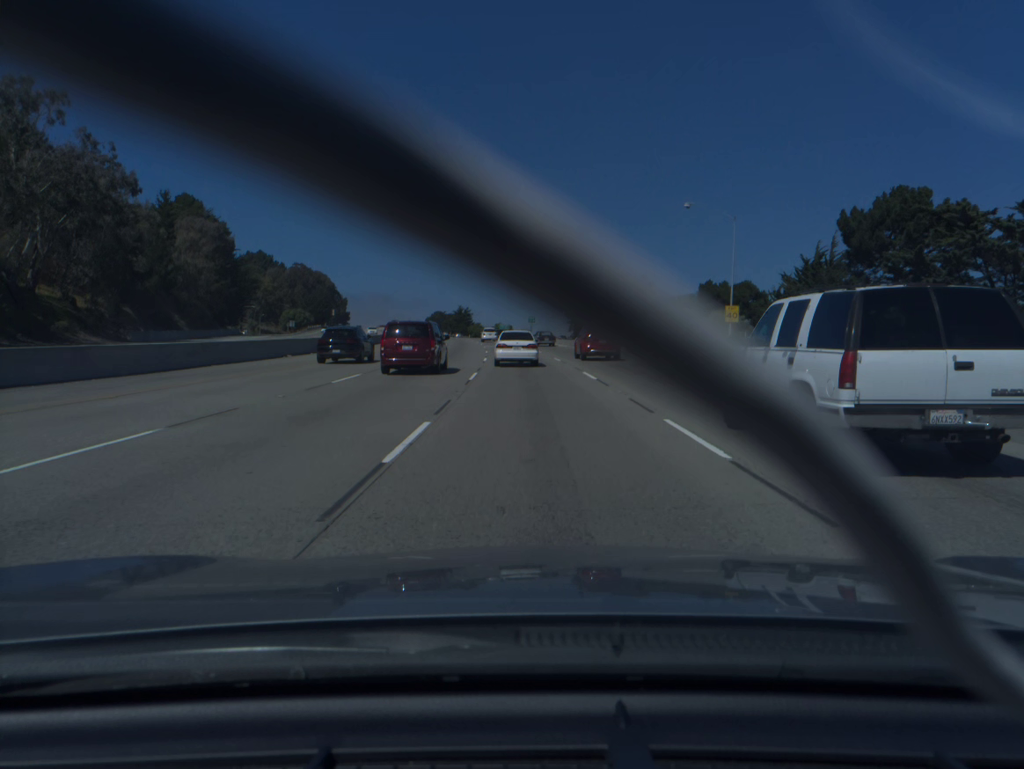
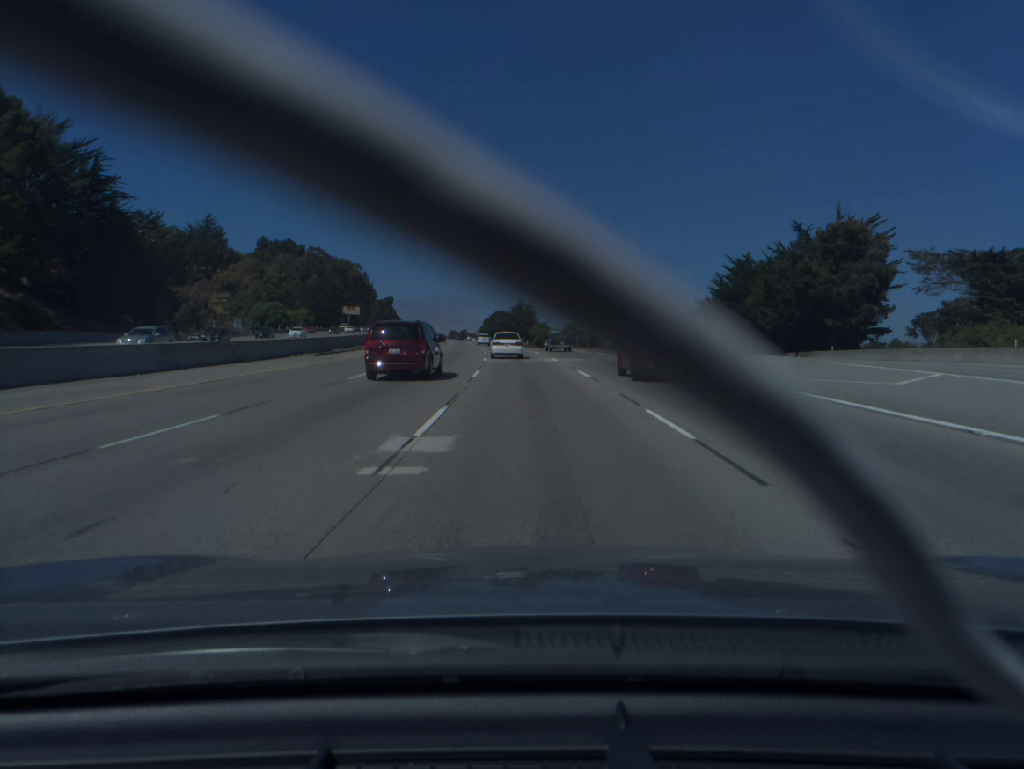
(-3.9, +85.4) m; -5°
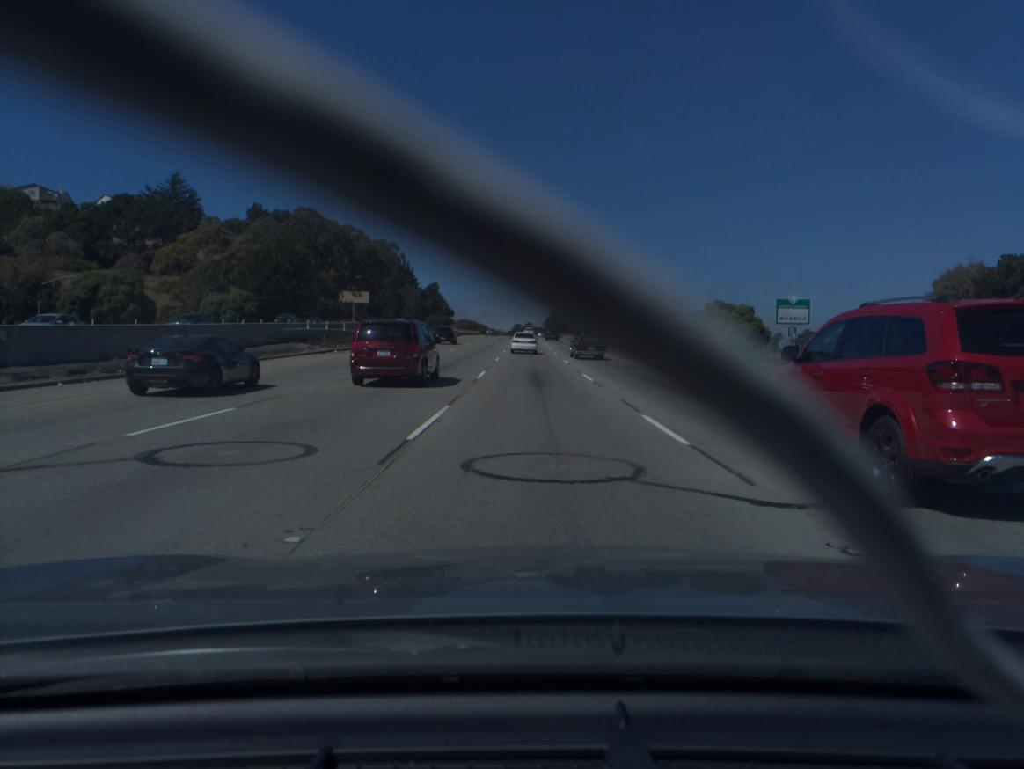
(-4.0, +87.4) m; -5°
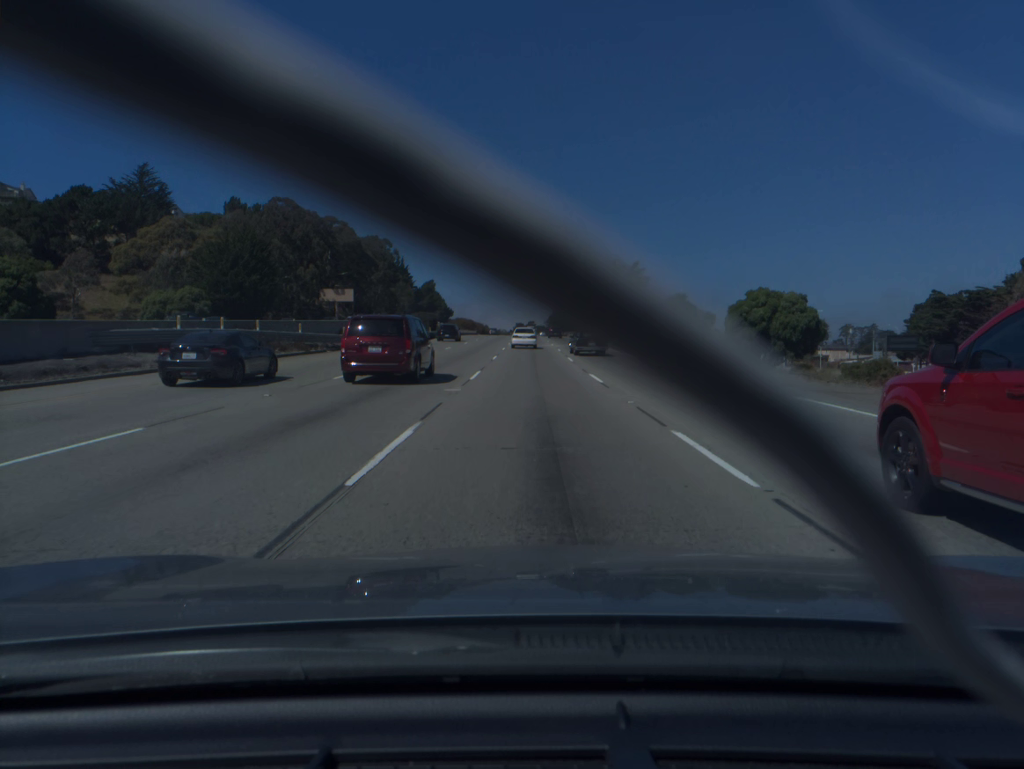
(0.0, +17.9) m; 0°
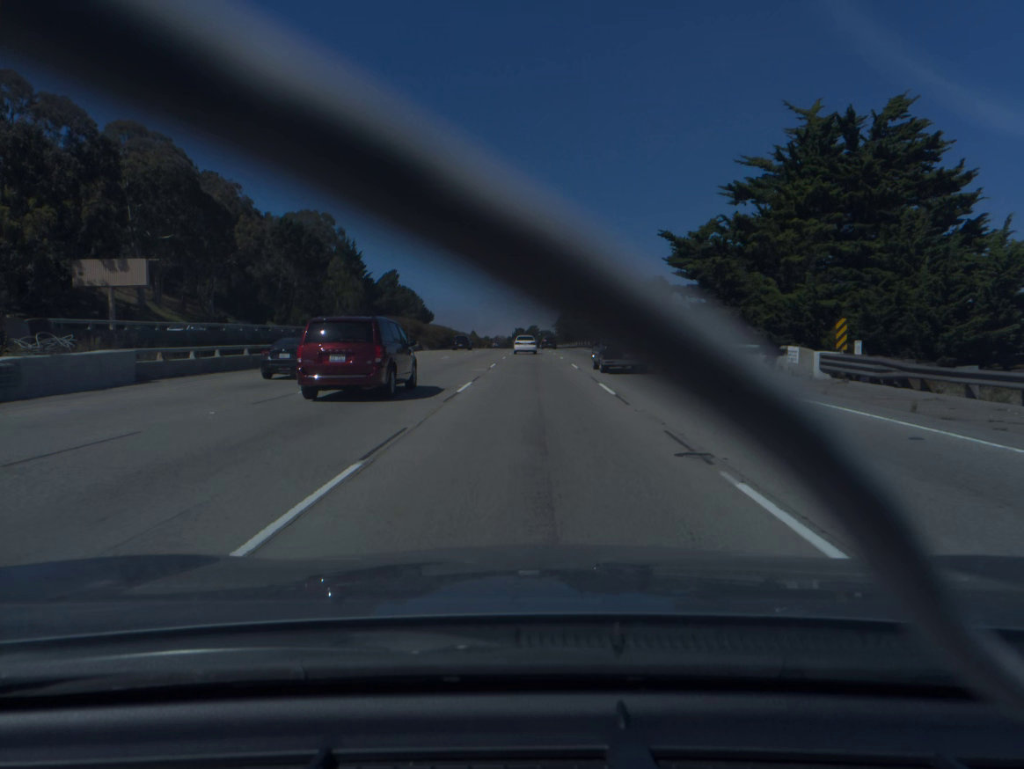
(-0.2, +90.6) m; 0°
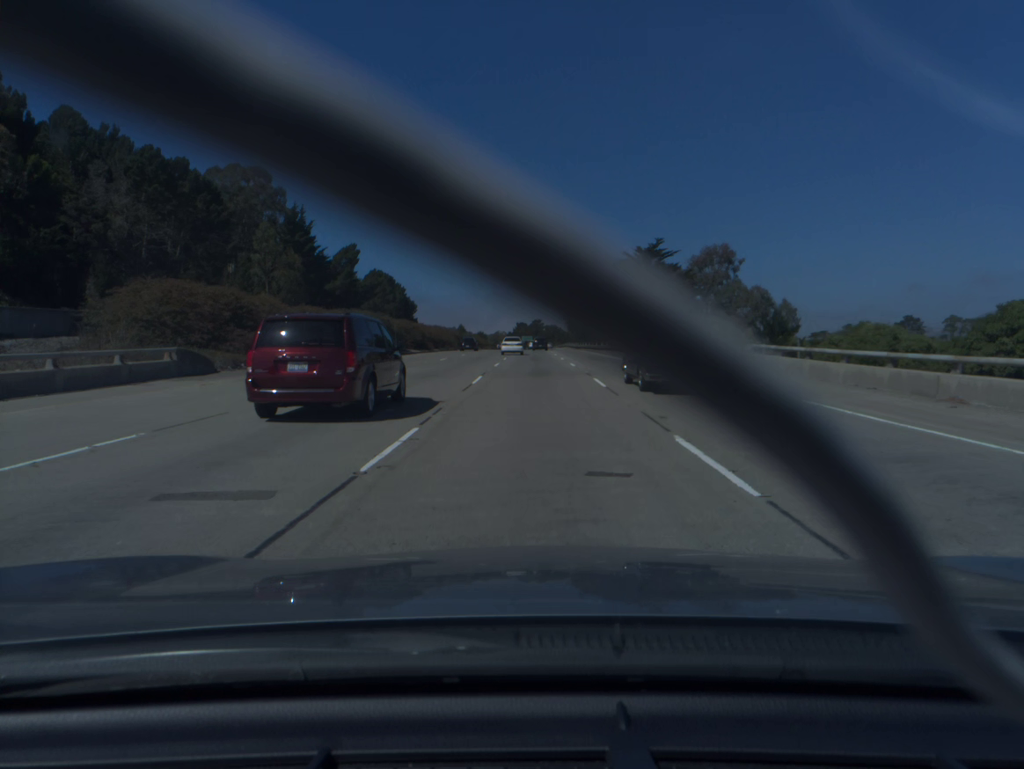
(-0.1, +55.4) m; 0°
